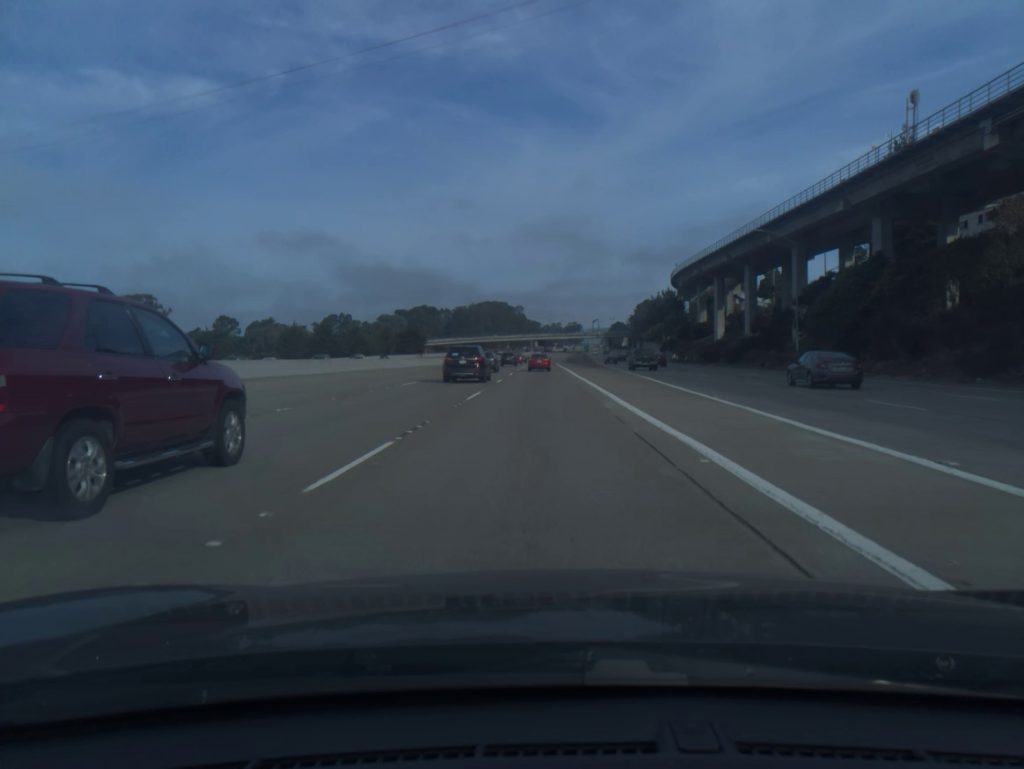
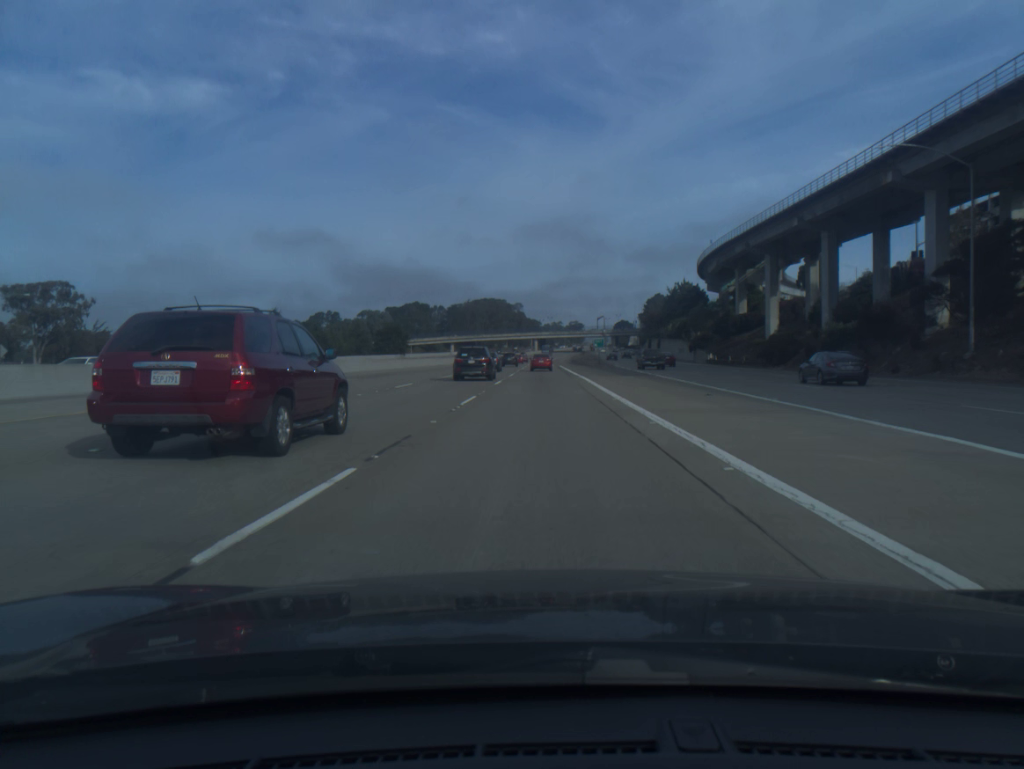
(0.0, +31.0) m; 0°
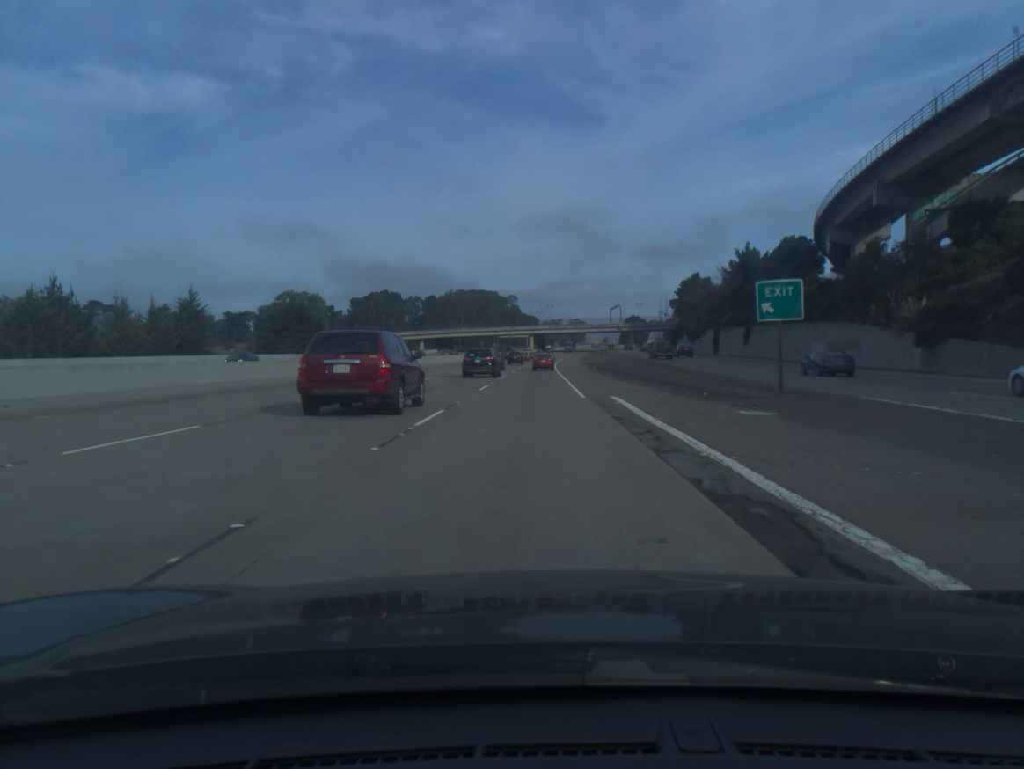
(+0.2, +78.9) m; 0°
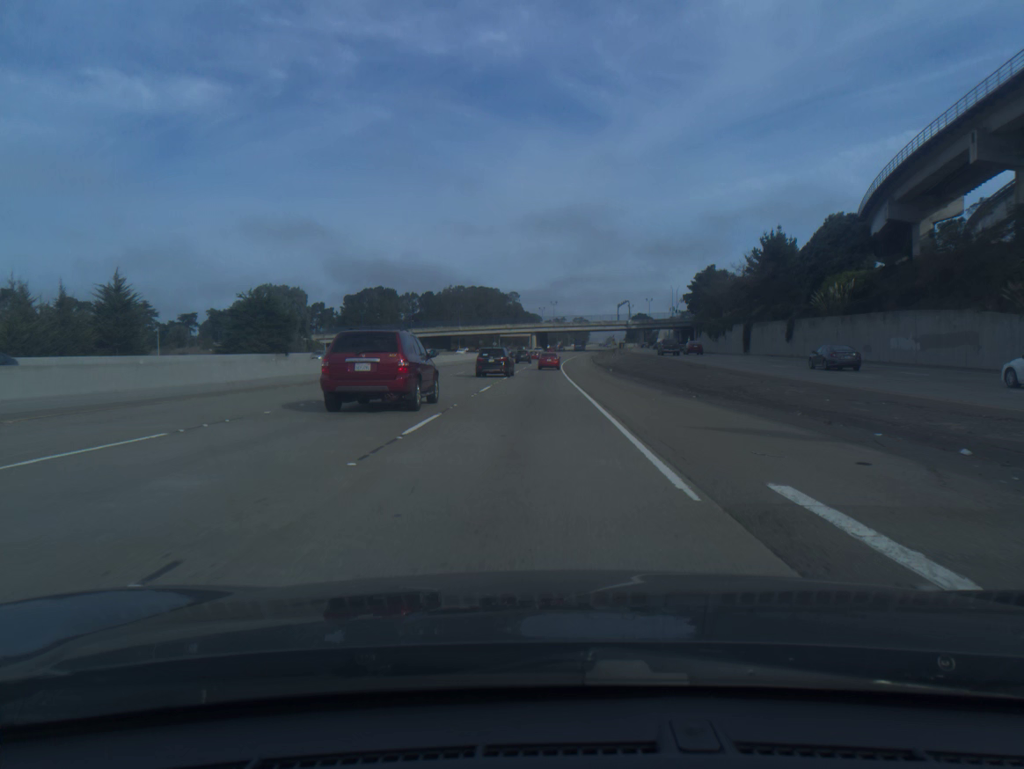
(0.0, +16.0) m; 0°
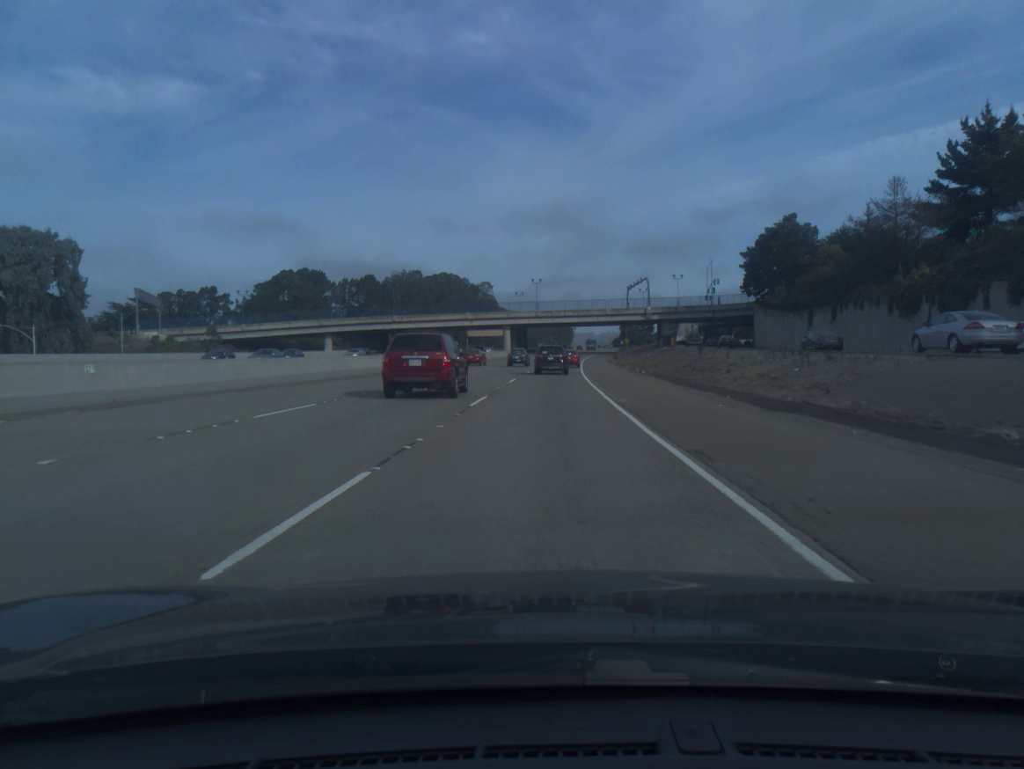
(+0.3, +80.3) m; +1°
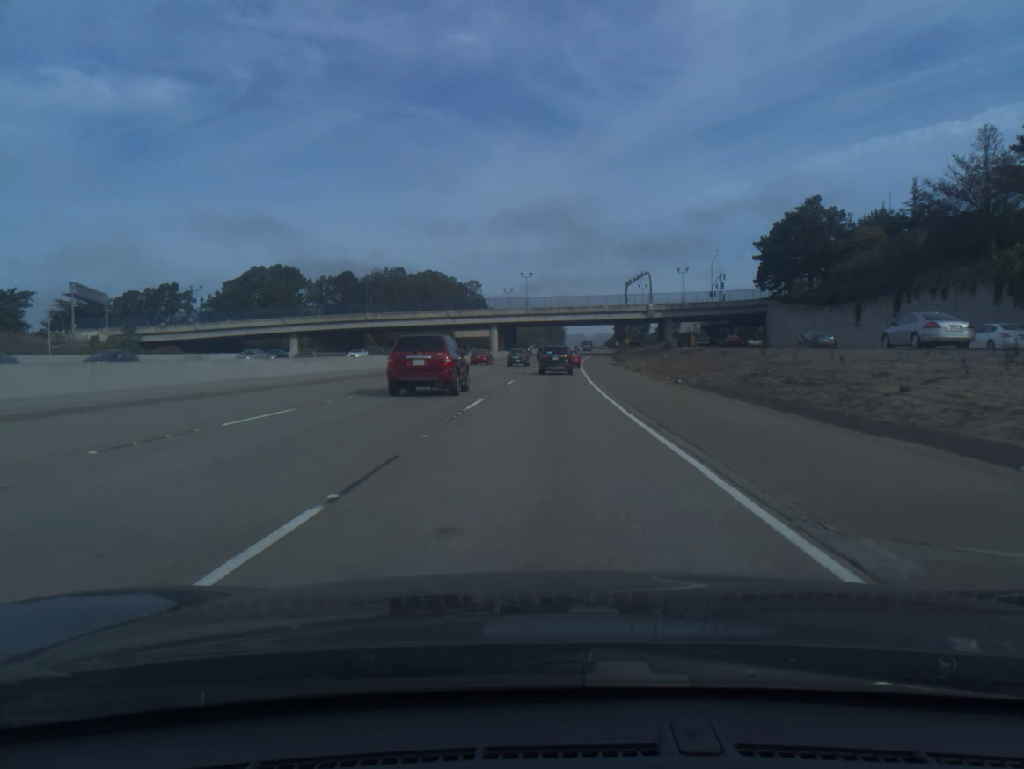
(+0.1, +16.0) m; +1°
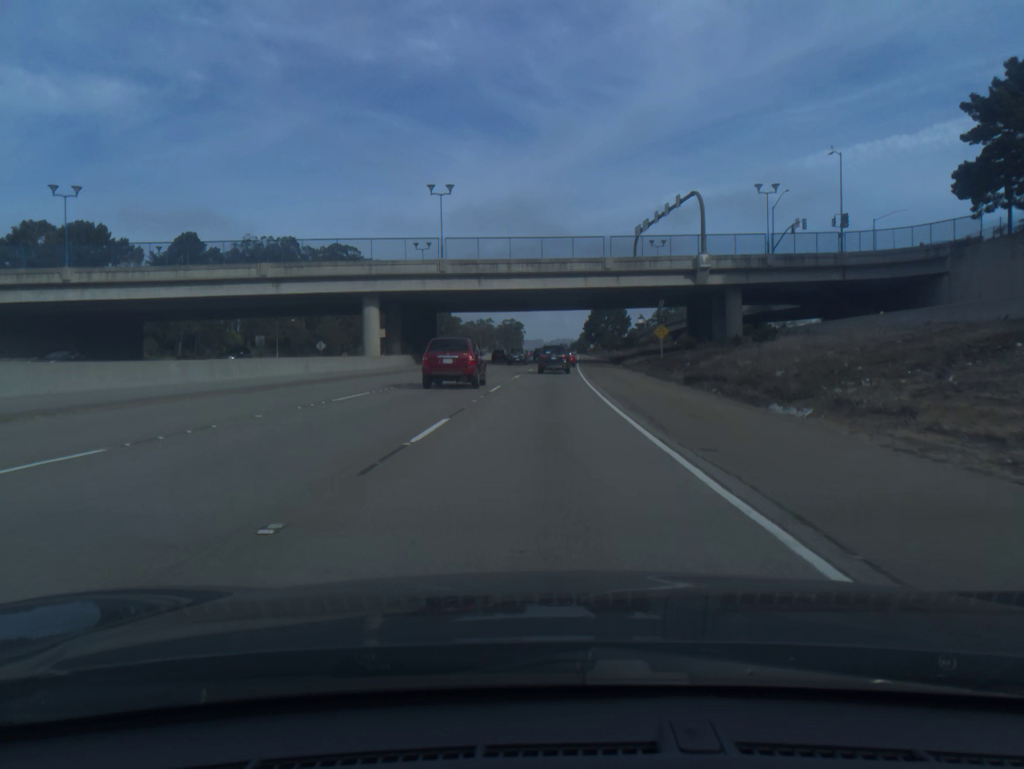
(+2.3, +78.5) m; +3°
